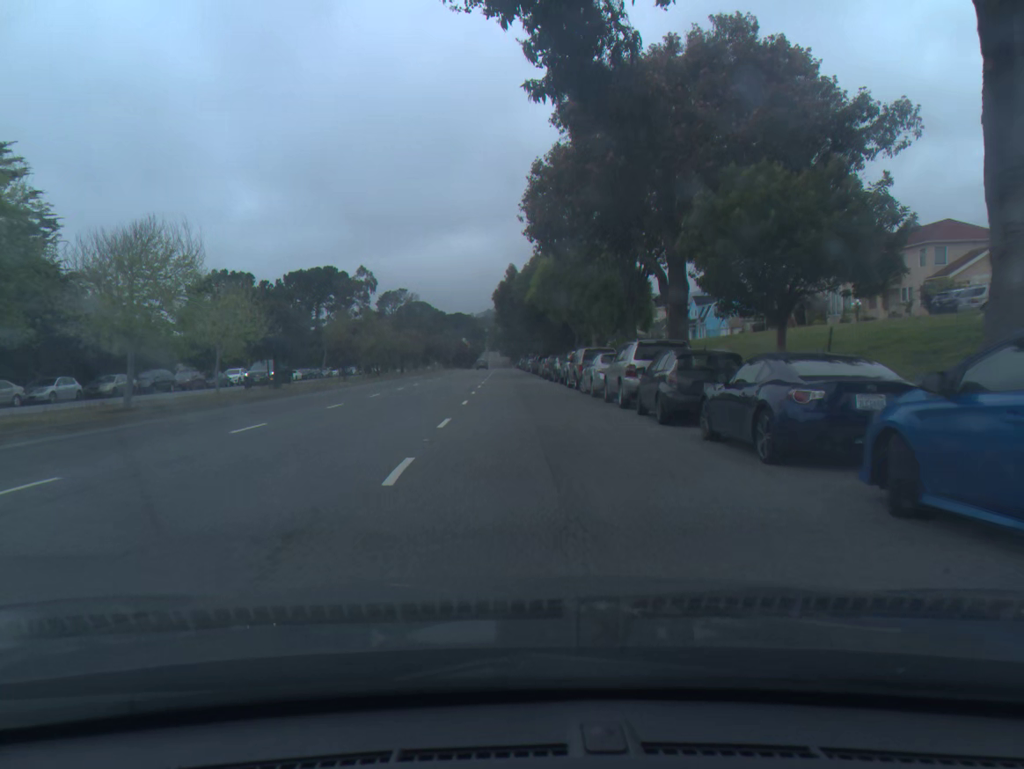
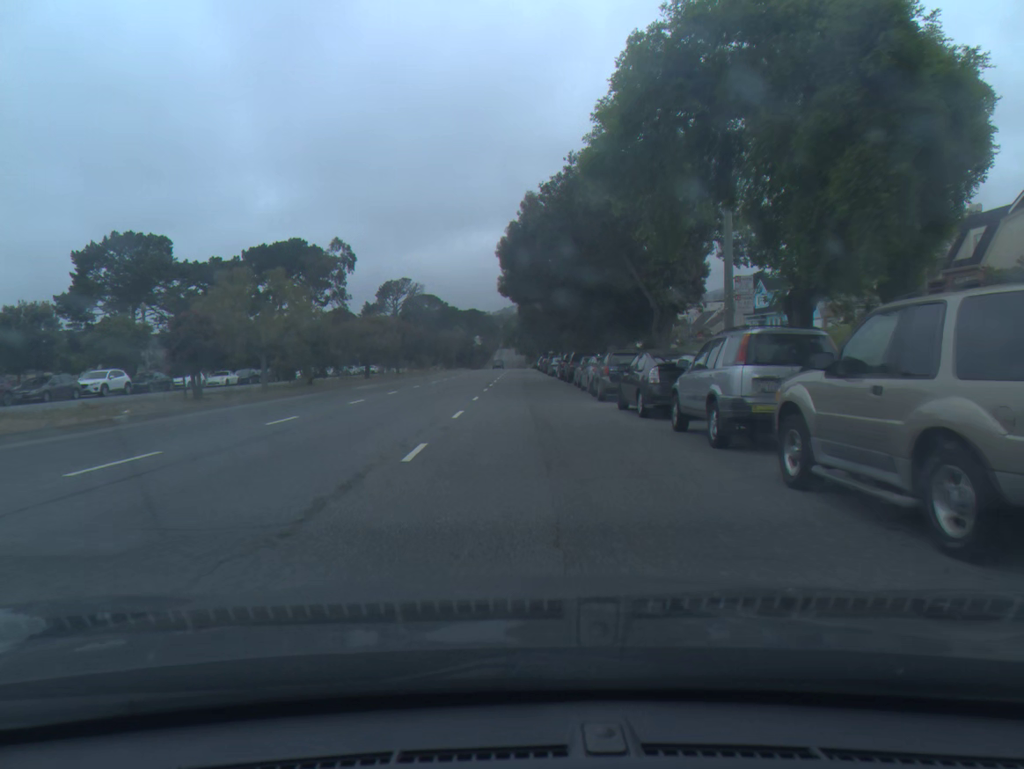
(-0.3, +26.6) m; -1°
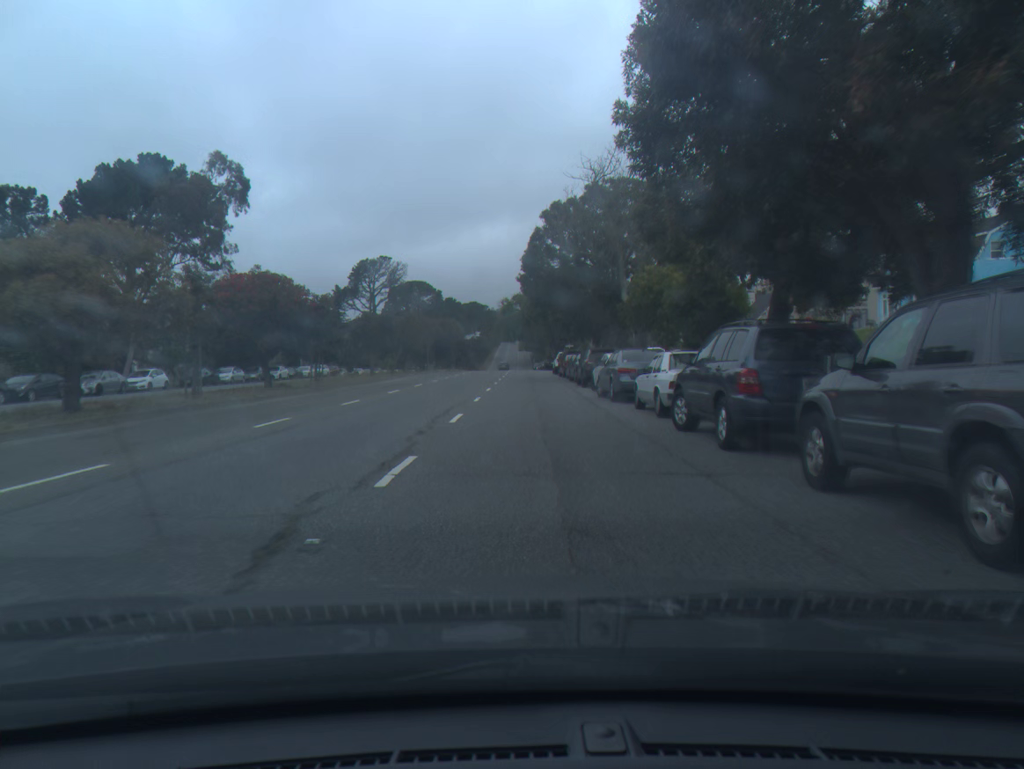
(-0.2, +37.8) m; 0°
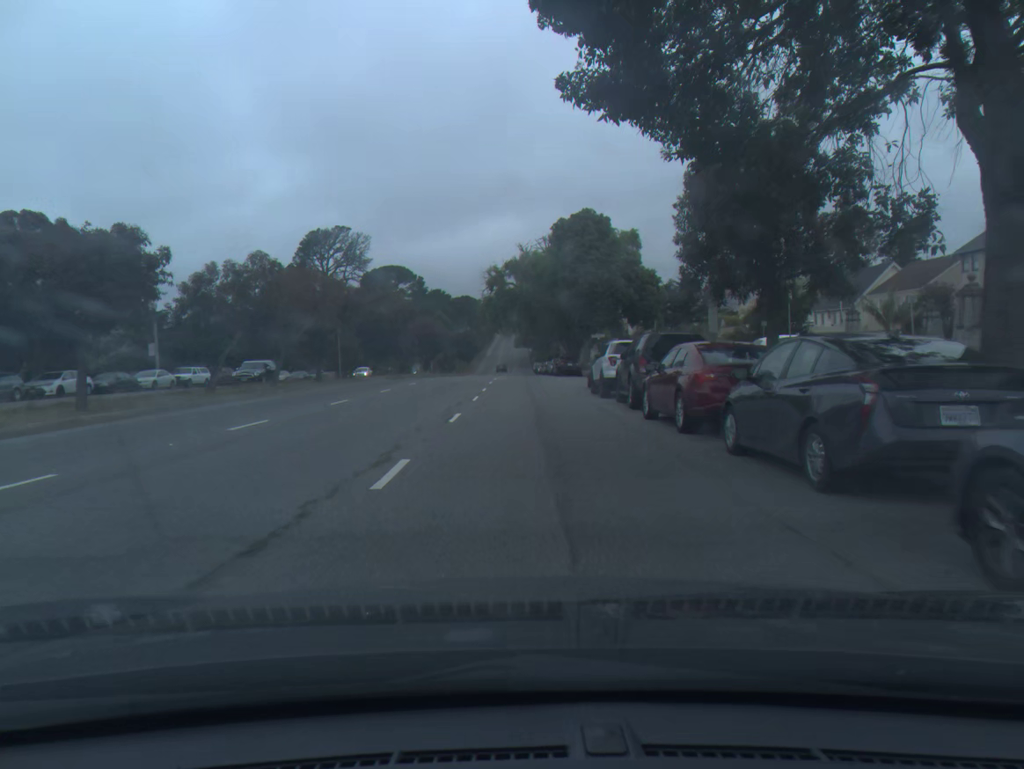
(+0.1, +37.4) m; 0°
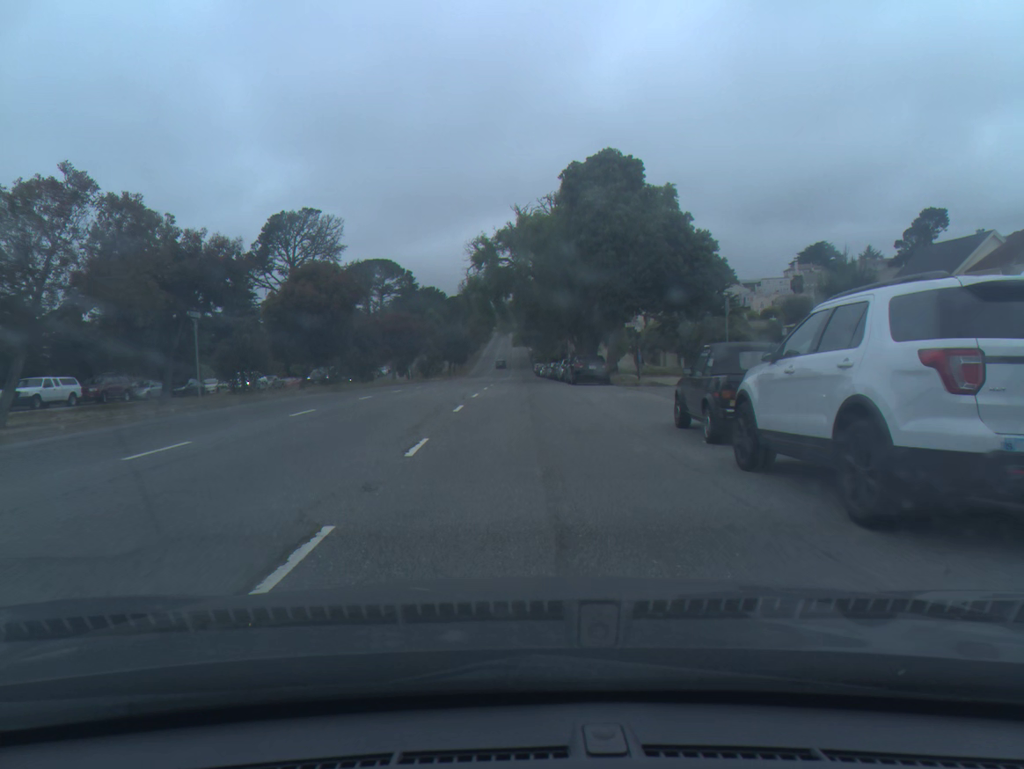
(0.0, +18.4) m; 0°
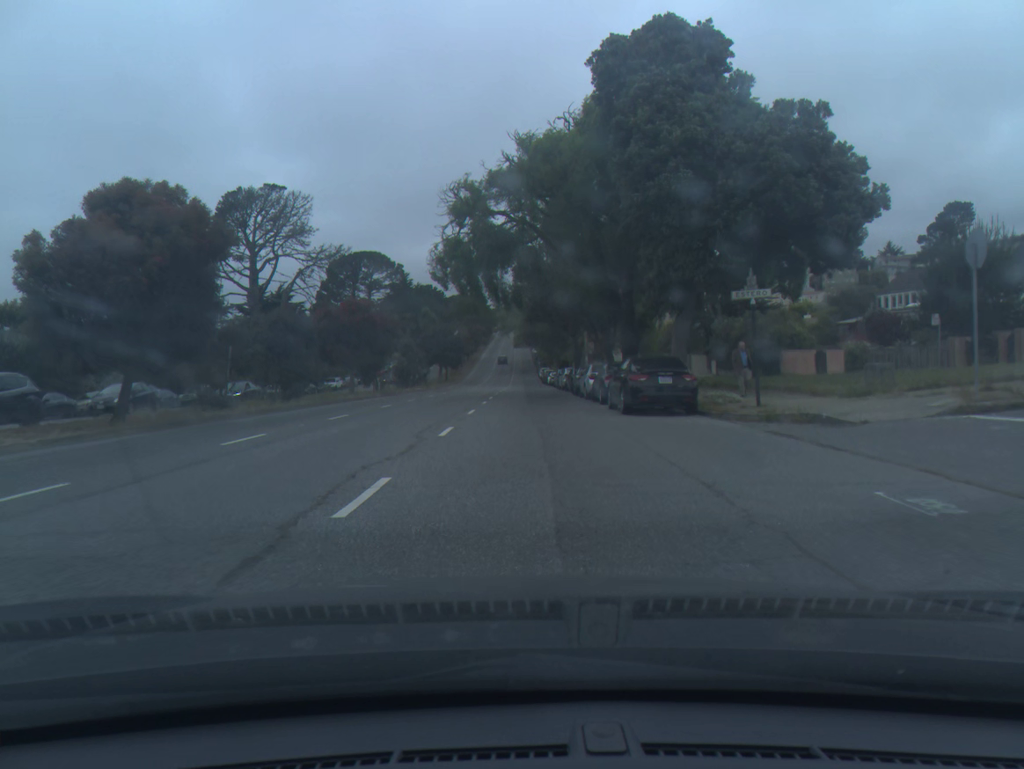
(0.0, +18.1) m; 0°
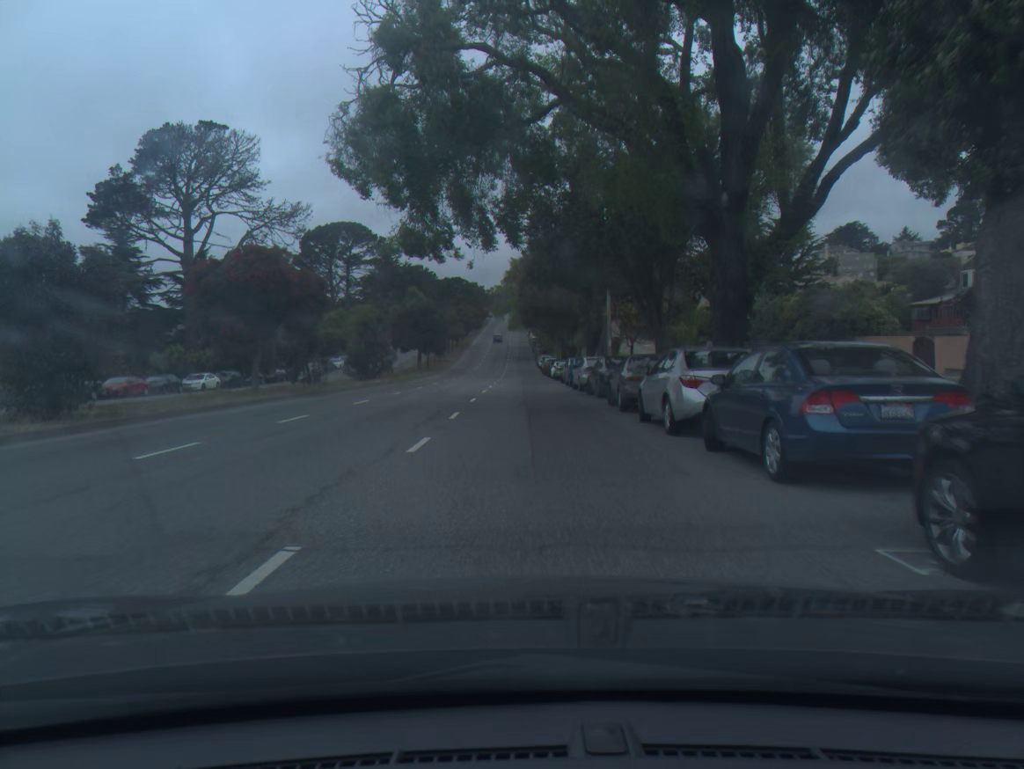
(0.0, +18.0) m; 0°
